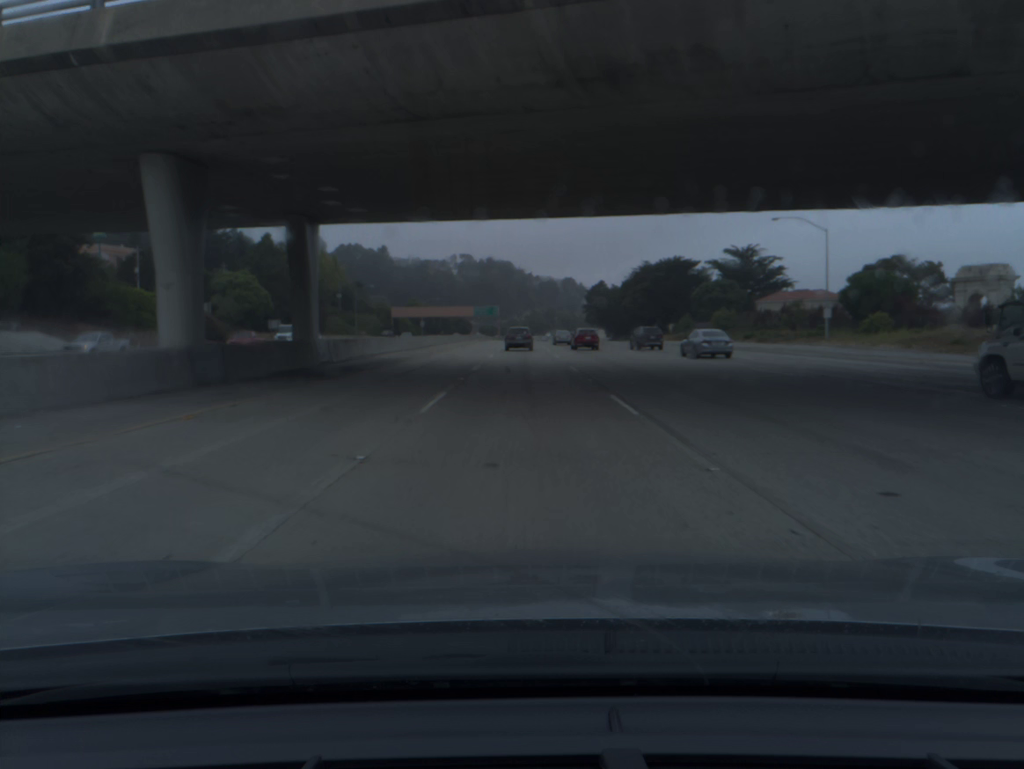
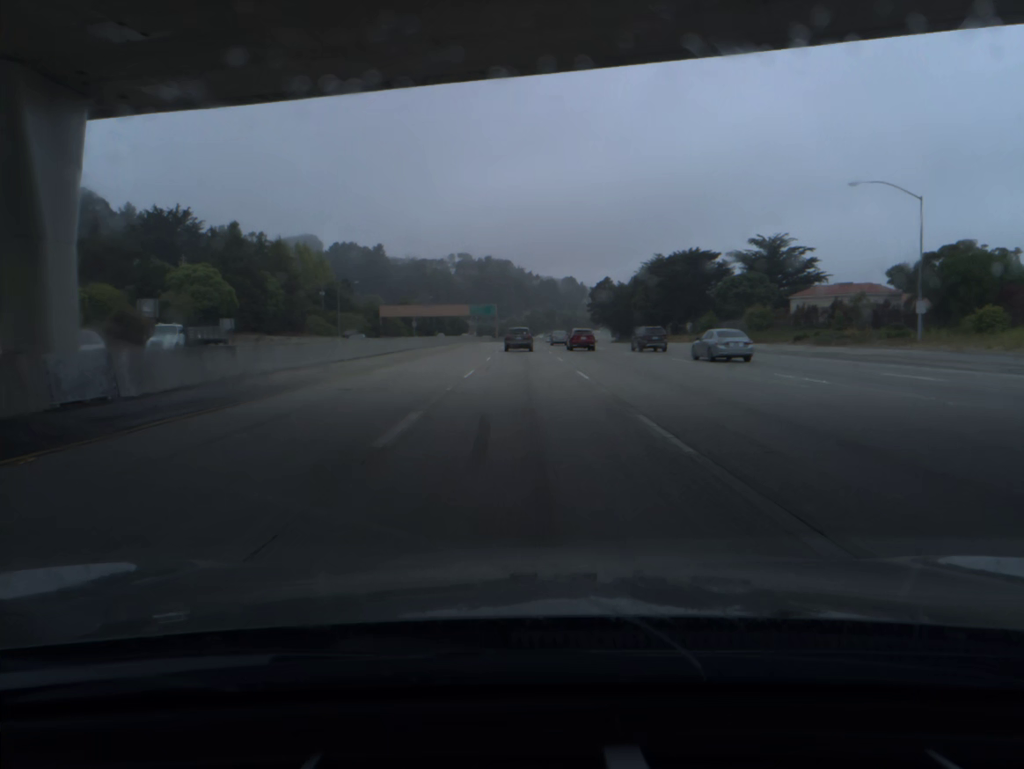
(0.0, +18.5) m; 0°
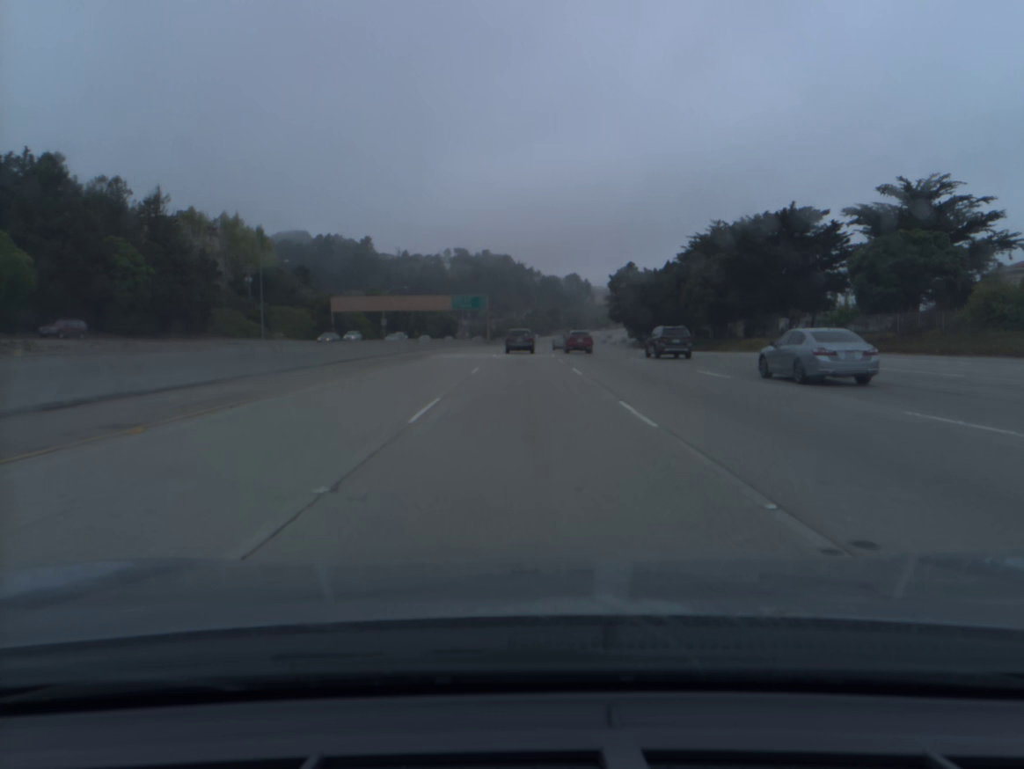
(0.0, +54.9) m; 0°
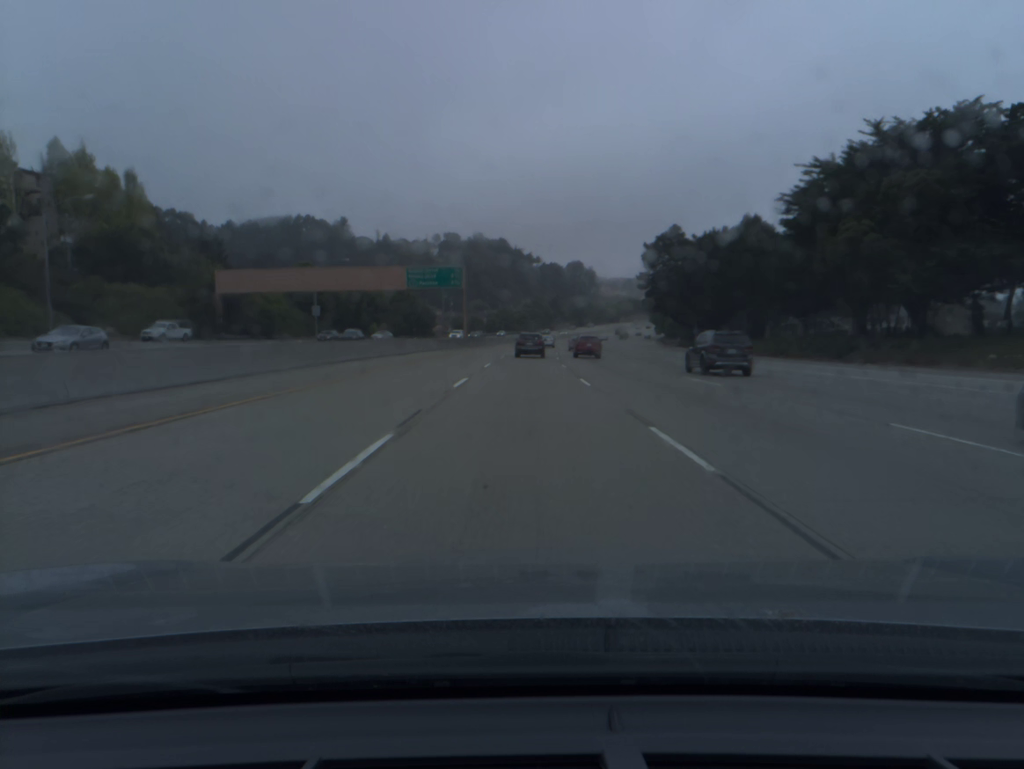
(0.0, +54.0) m; 0°
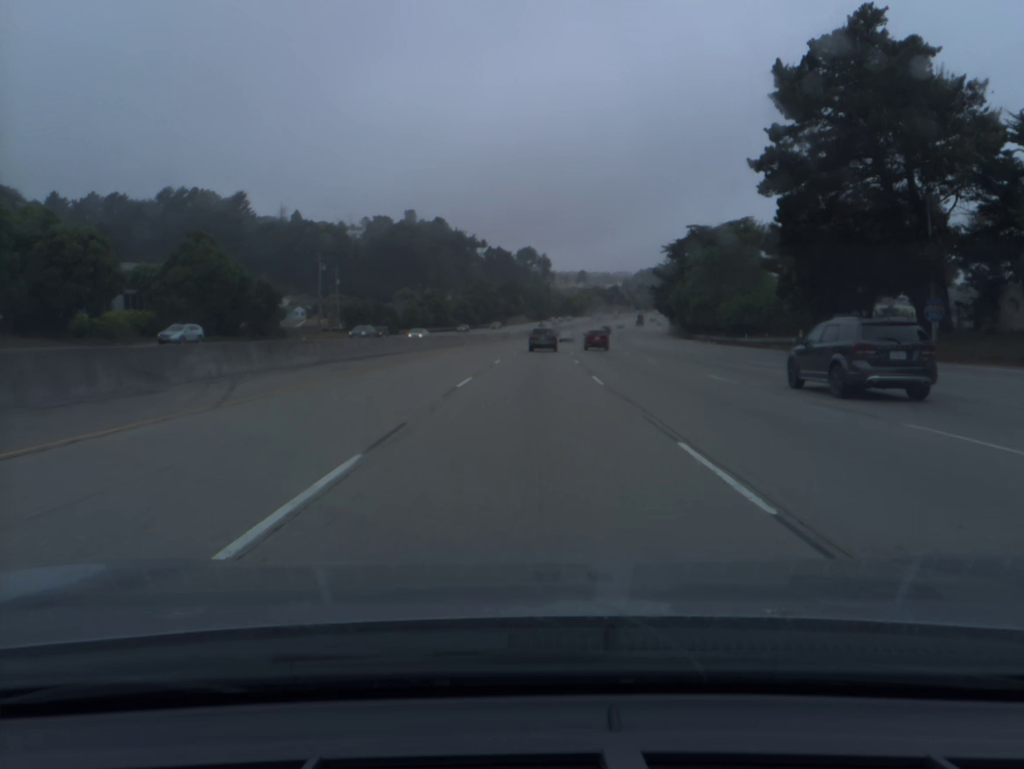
(+2.1, +89.4) m; +4°
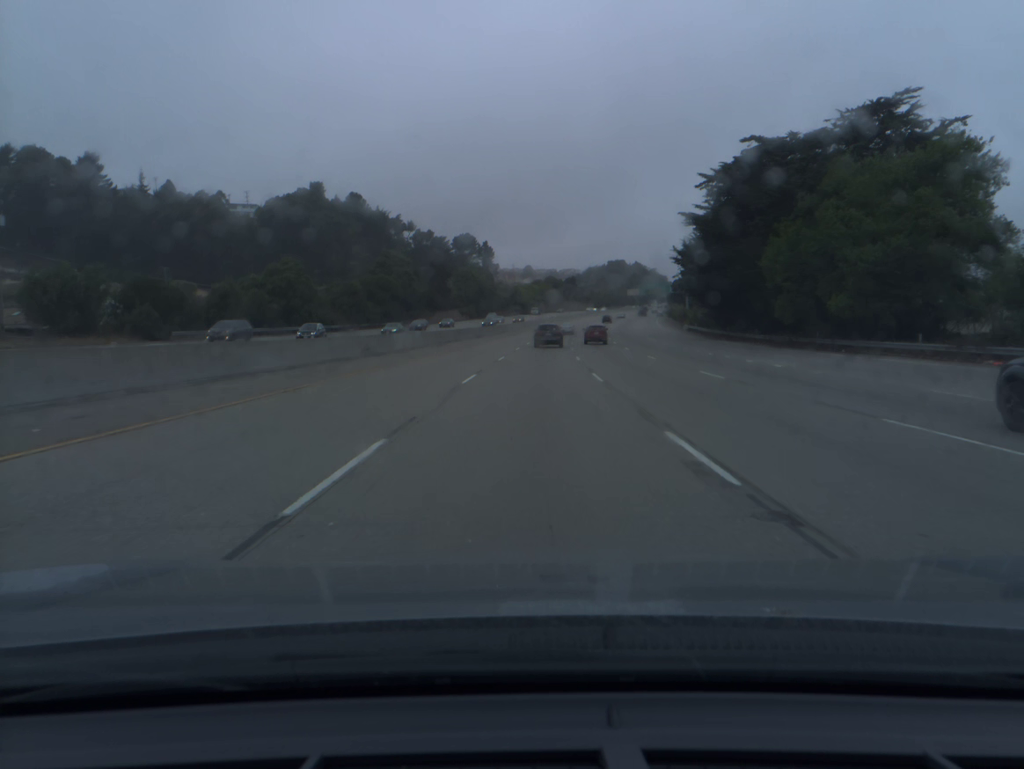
(+2.6, +71.7) m; +4°
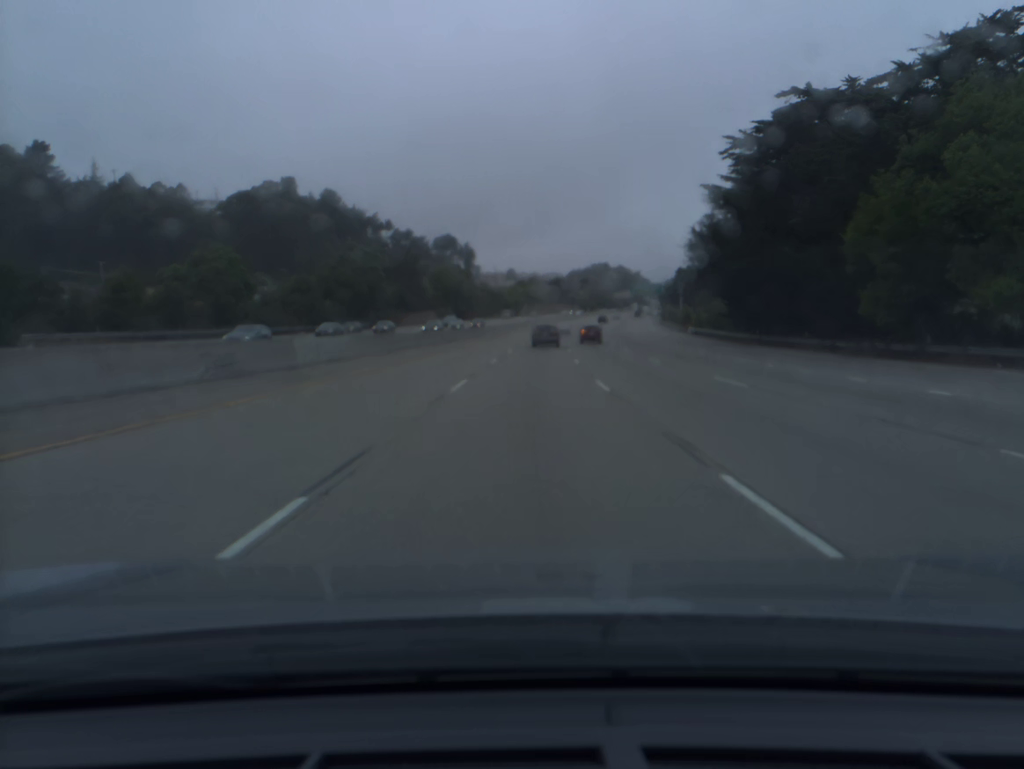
(+0.2, +18.0) m; +1°
